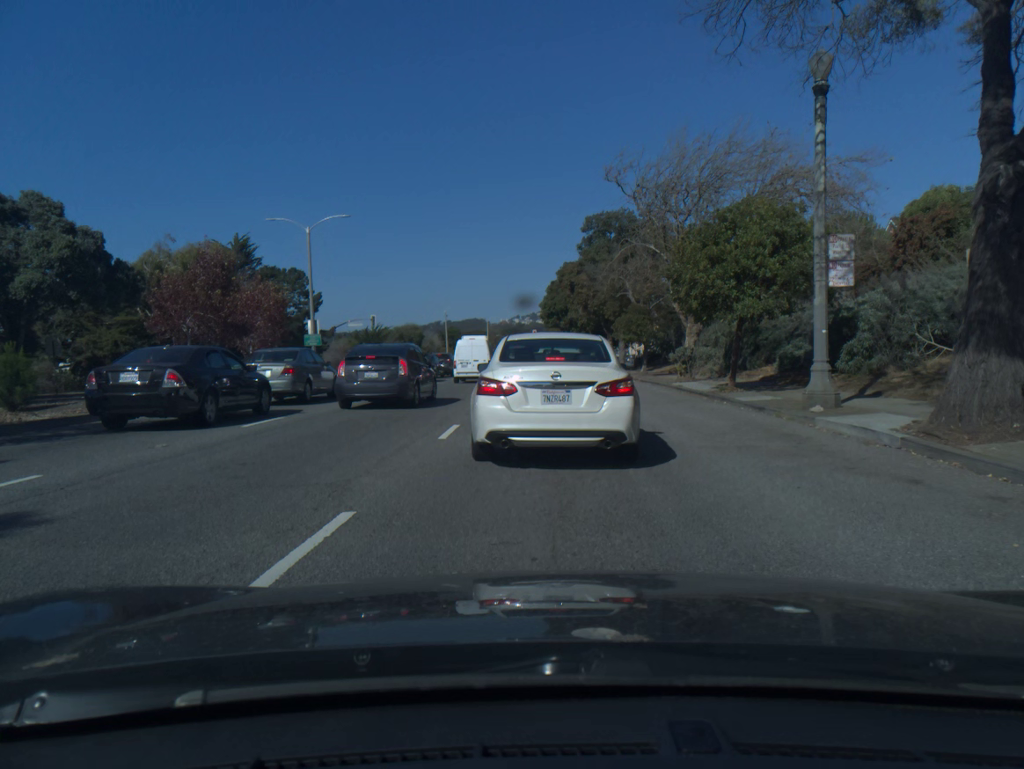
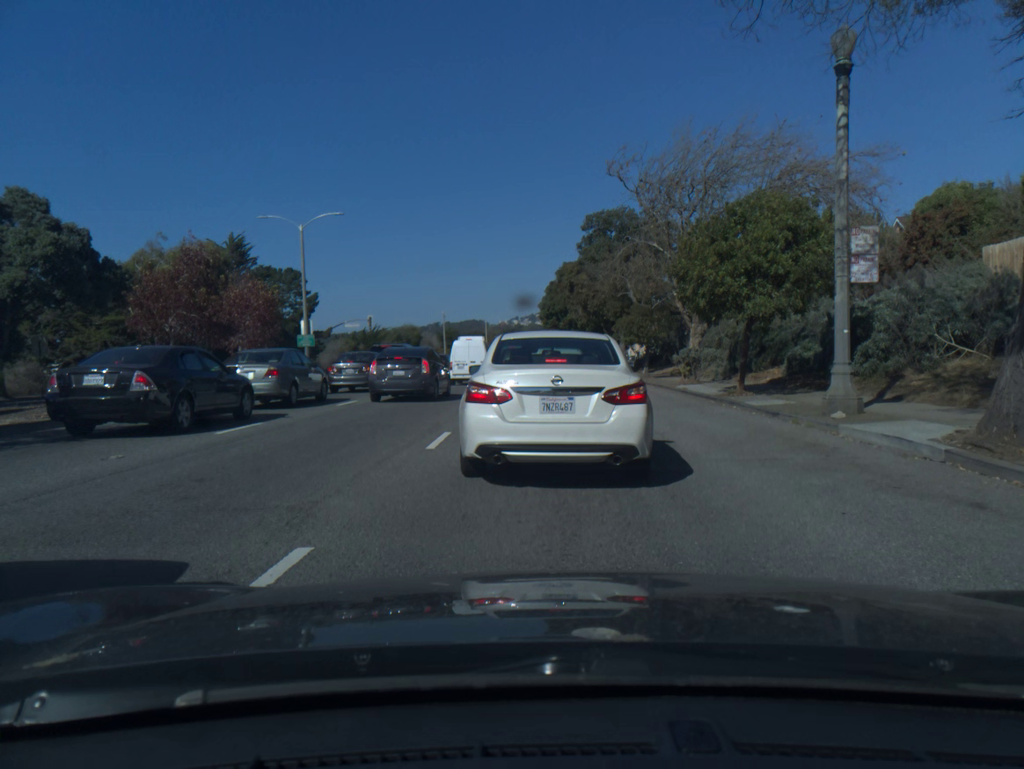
(0.0, +1.1) m; 0°
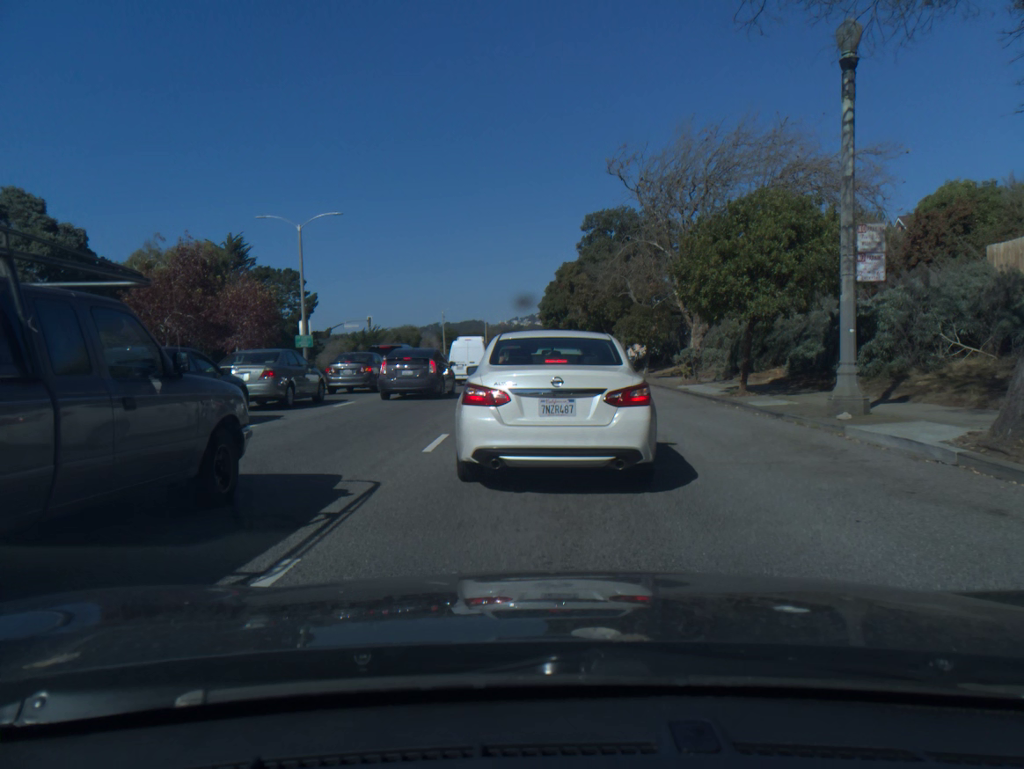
(0.0, +0.3) m; 0°
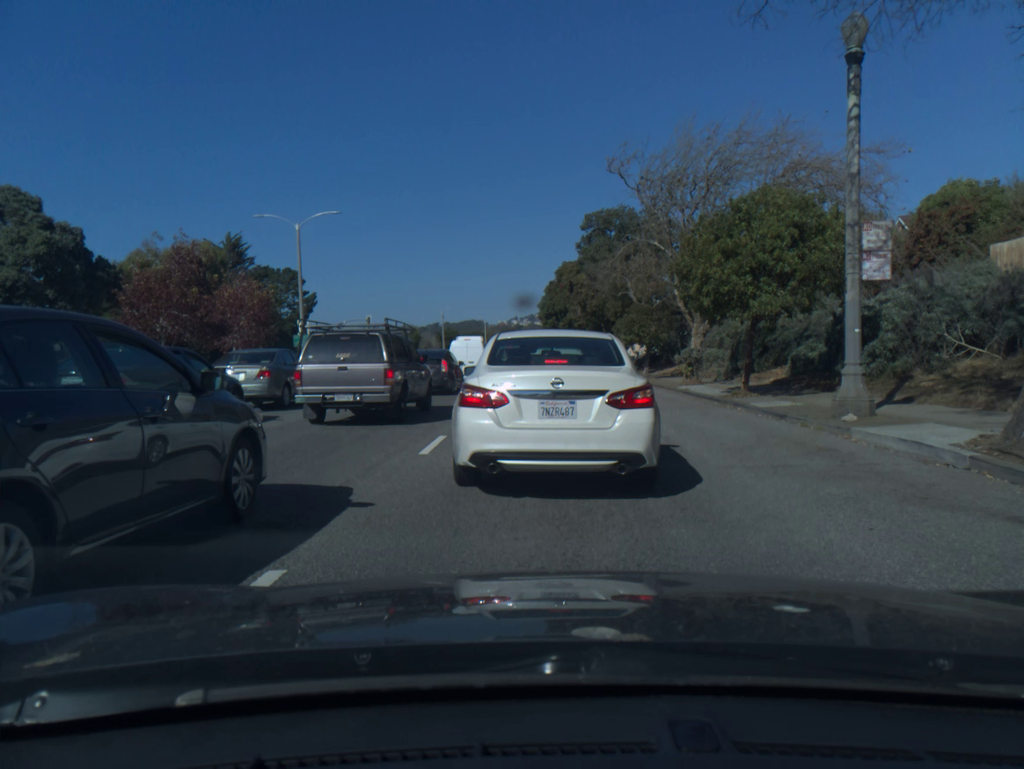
(0.0, +0.2) m; 0°
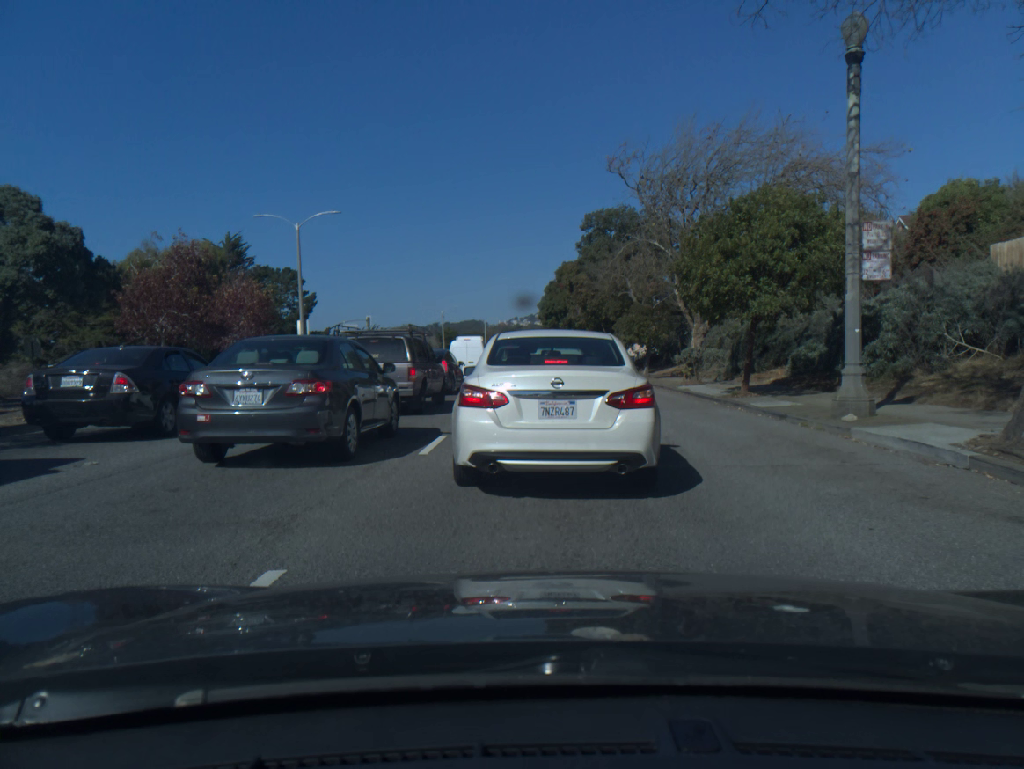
(0.0, 0.0) m; 0°
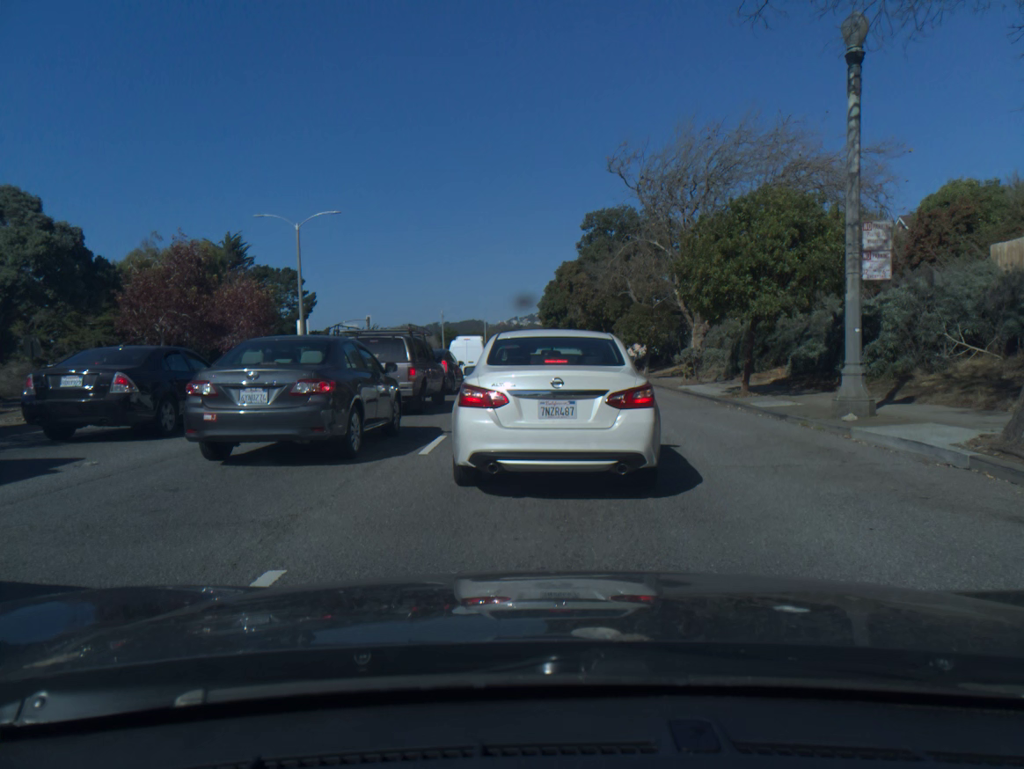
(0.0, 0.0) m; 0°
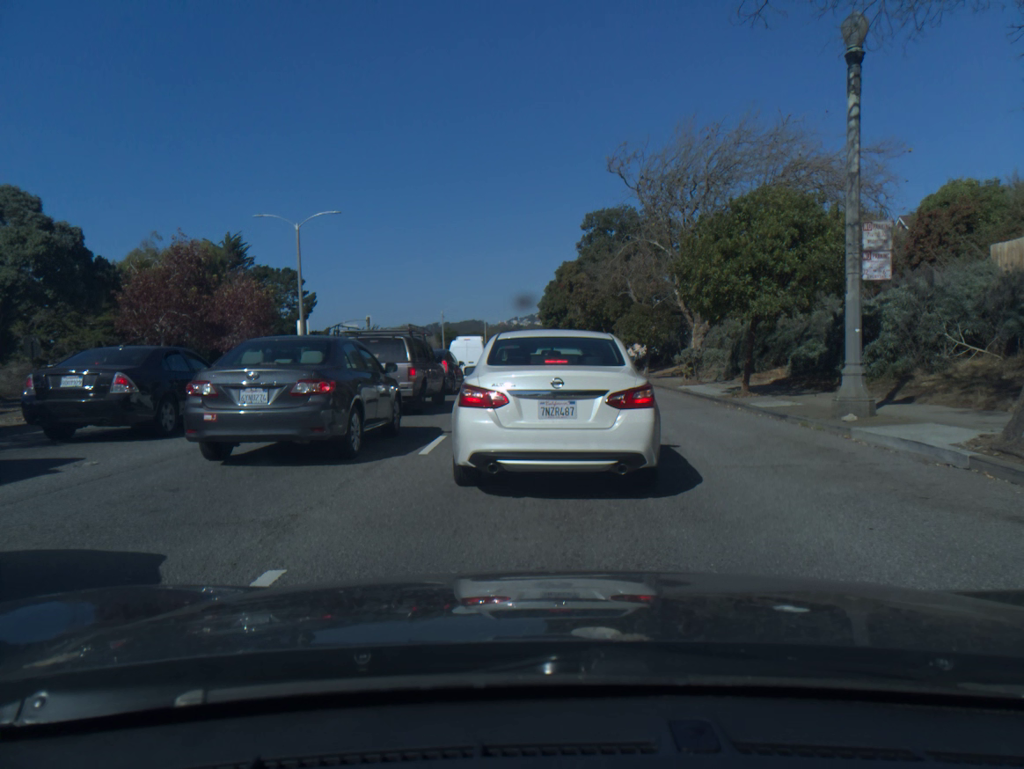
(0.0, 0.0) m; 0°
